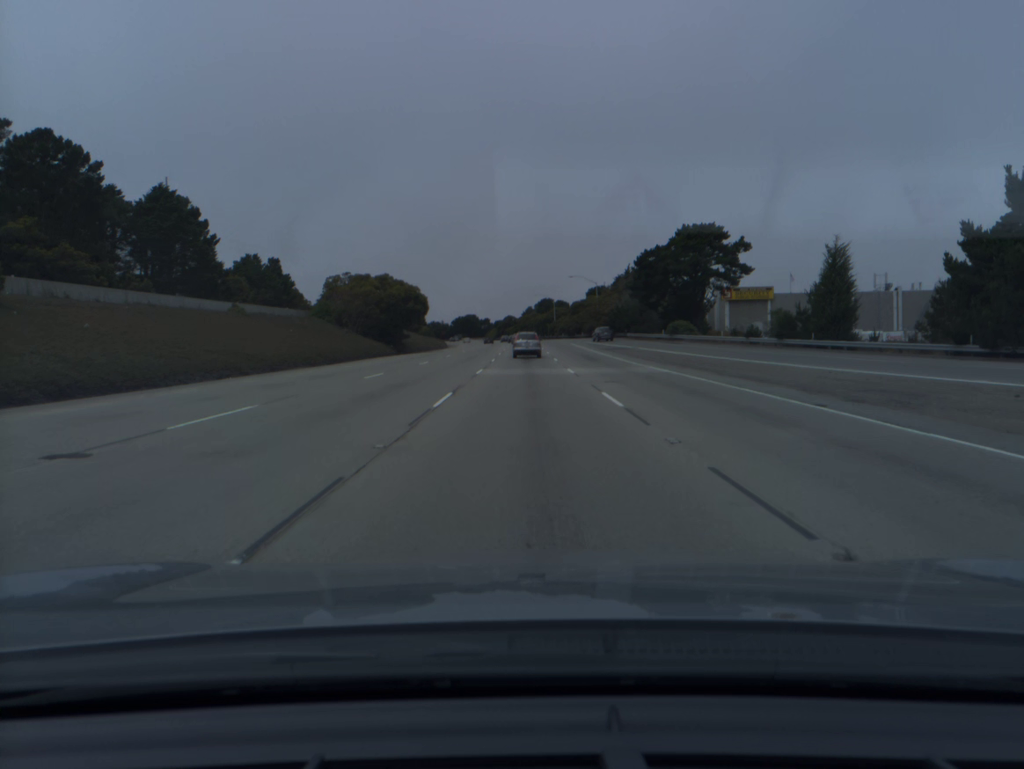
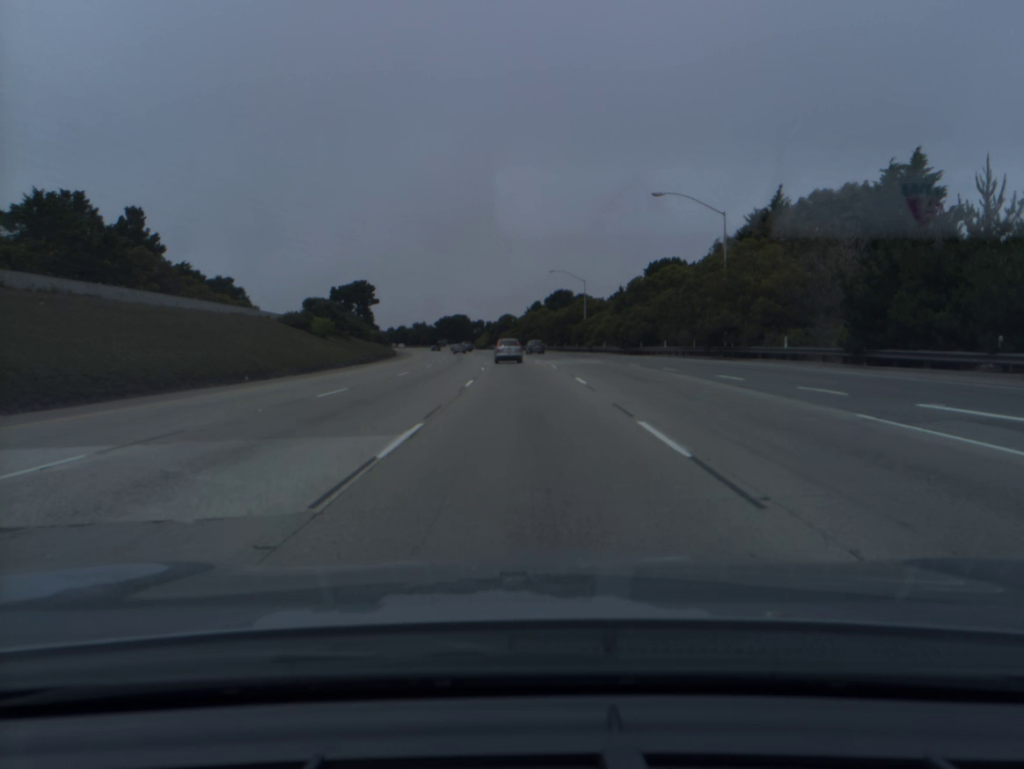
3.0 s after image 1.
(0.0, +79.4) m; 0°
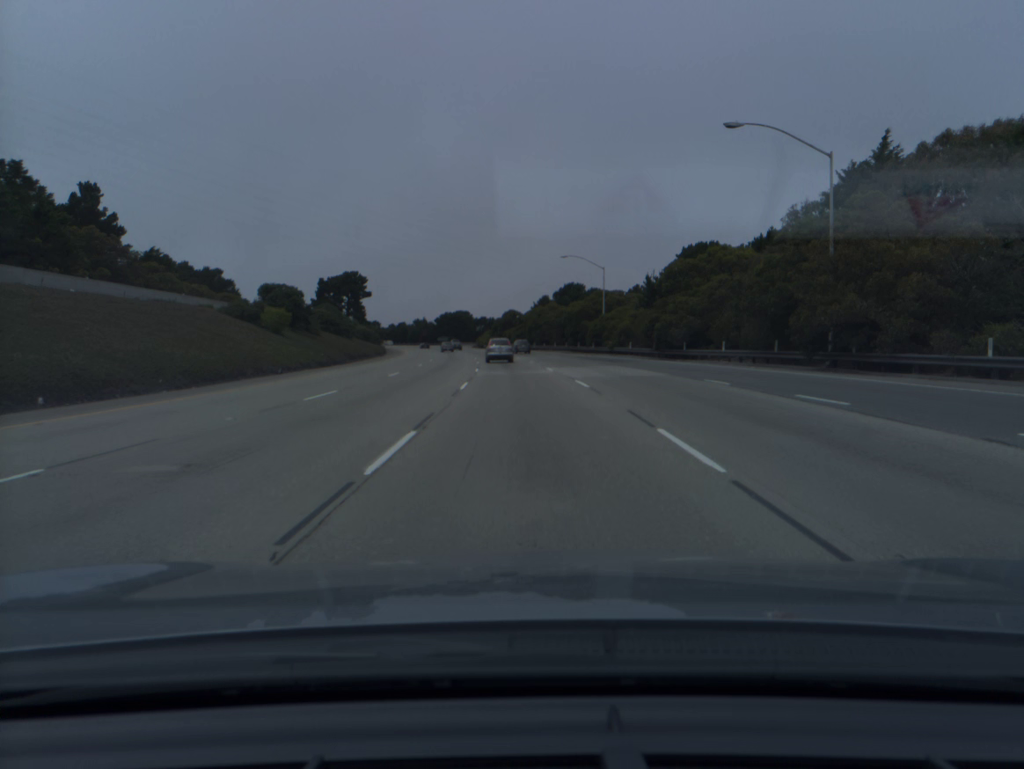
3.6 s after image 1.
(0.0, +15.9) m; 0°
